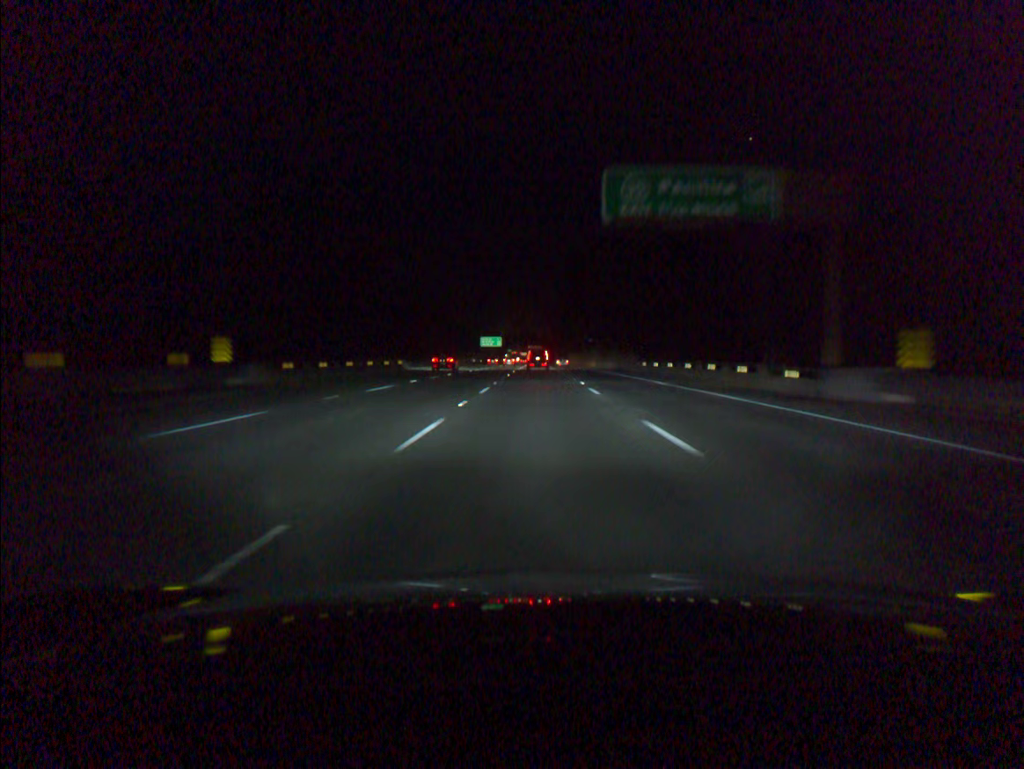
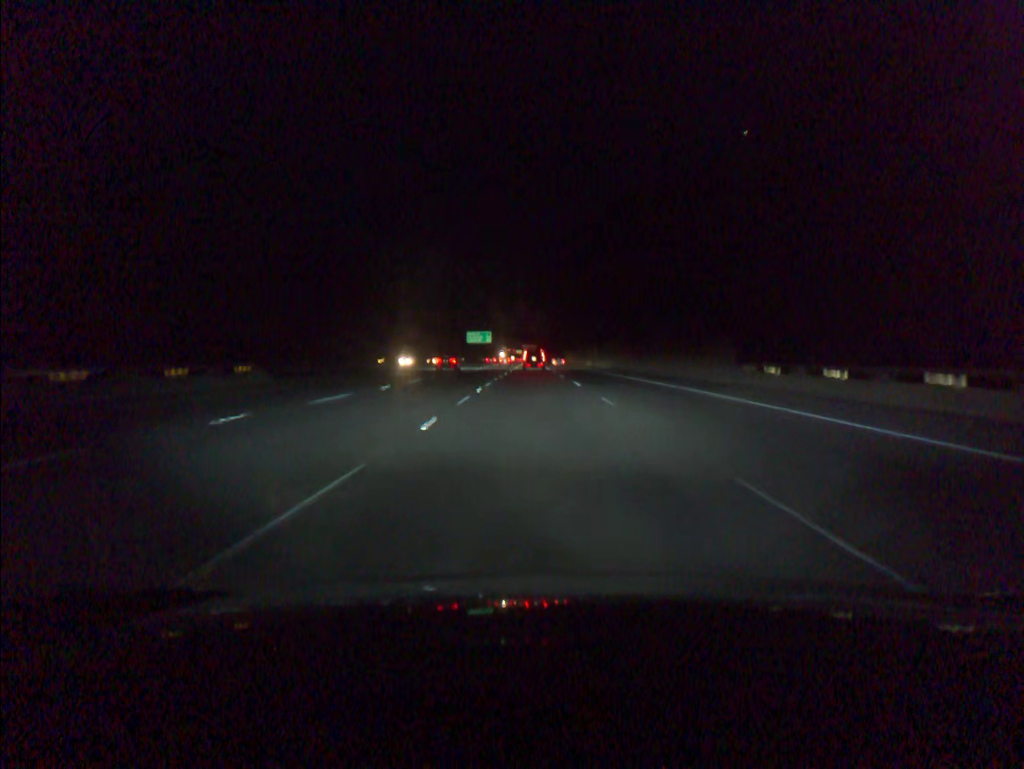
(+0.1, +35.3) m; 0°
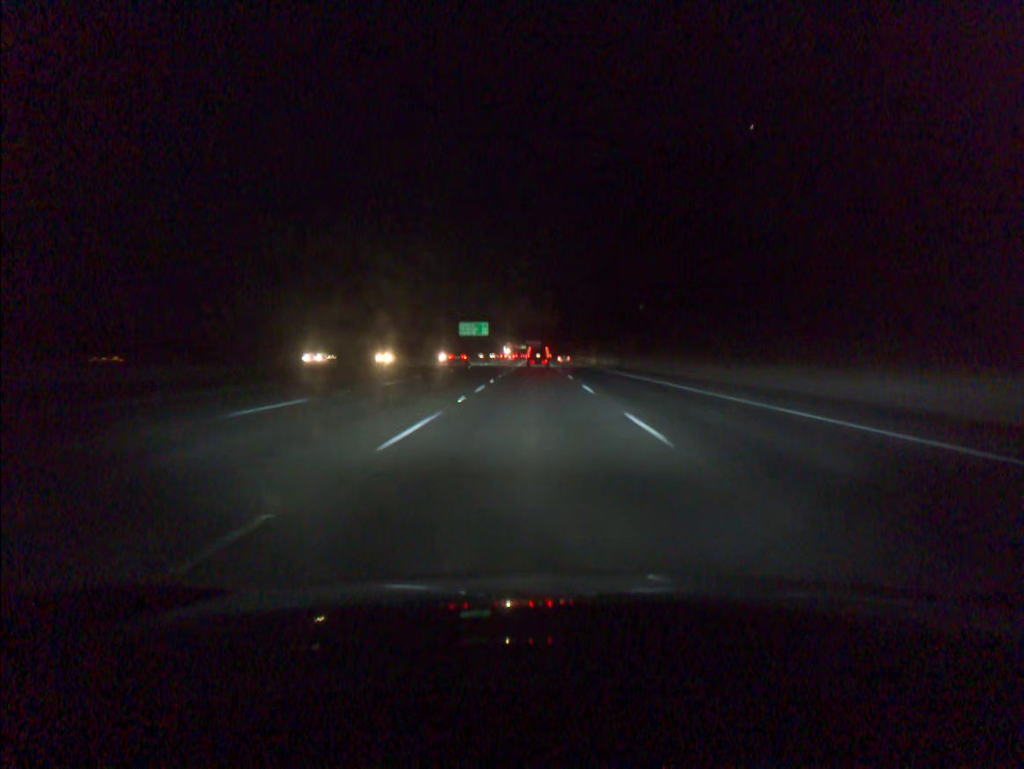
(-0.1, +35.3) m; 0°
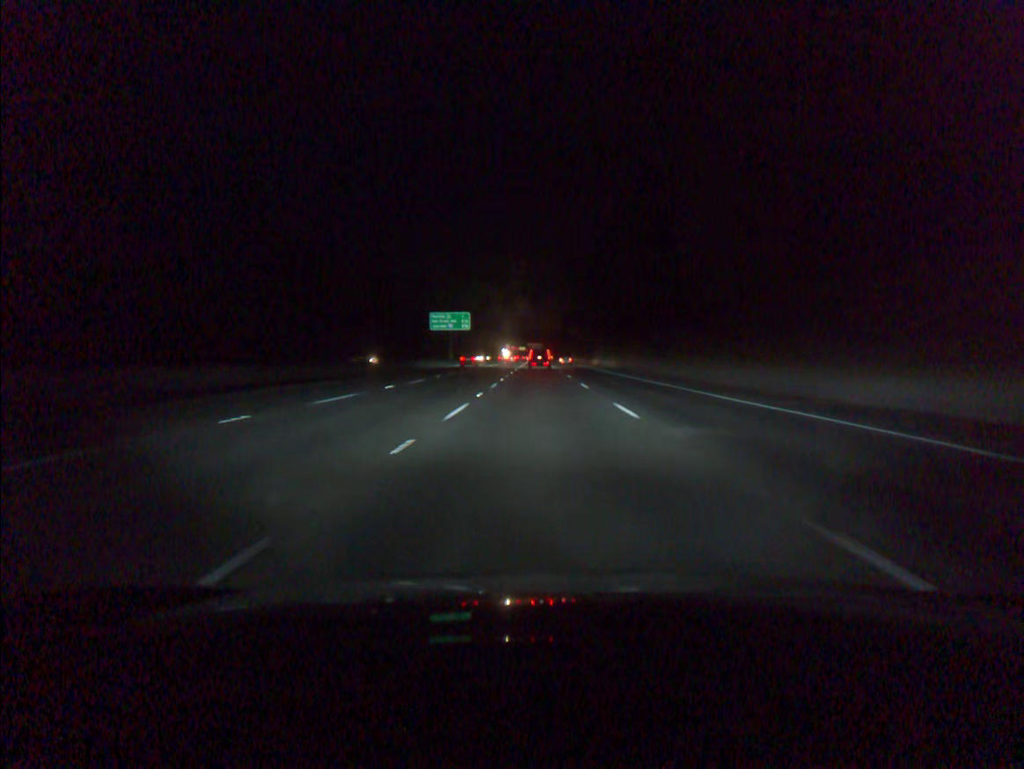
(0.0, +53.0) m; 0°
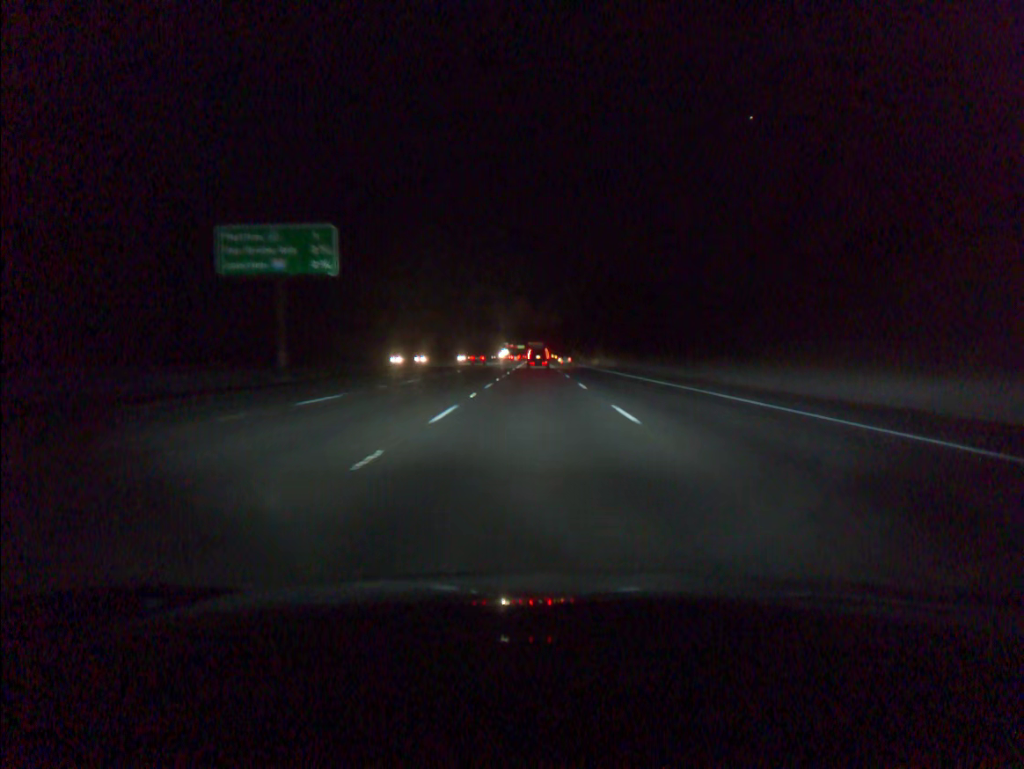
(+0.2, +88.8) m; 0°
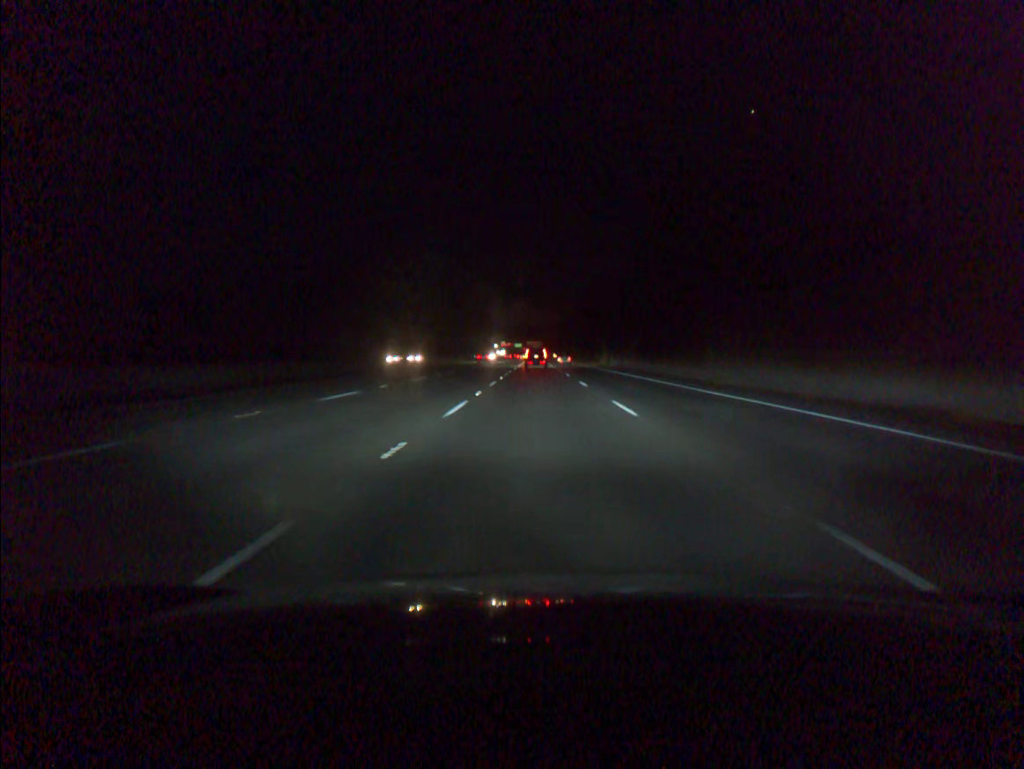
(-0.1, +71.4) m; 0°
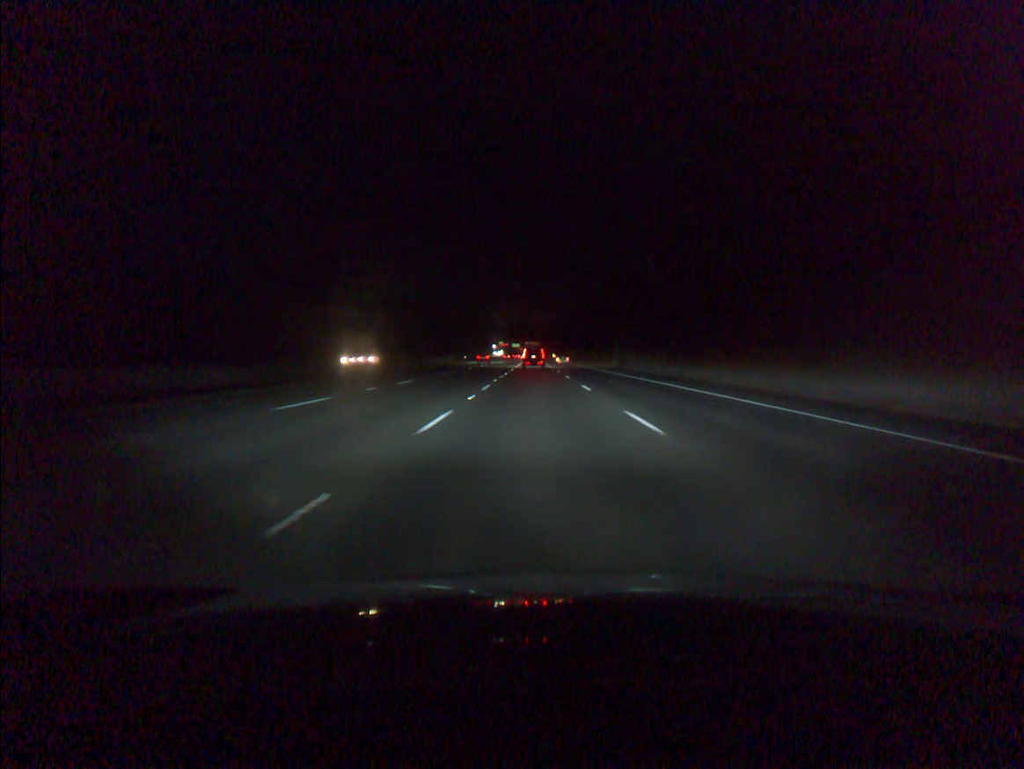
(0.0, +17.9) m; 0°
